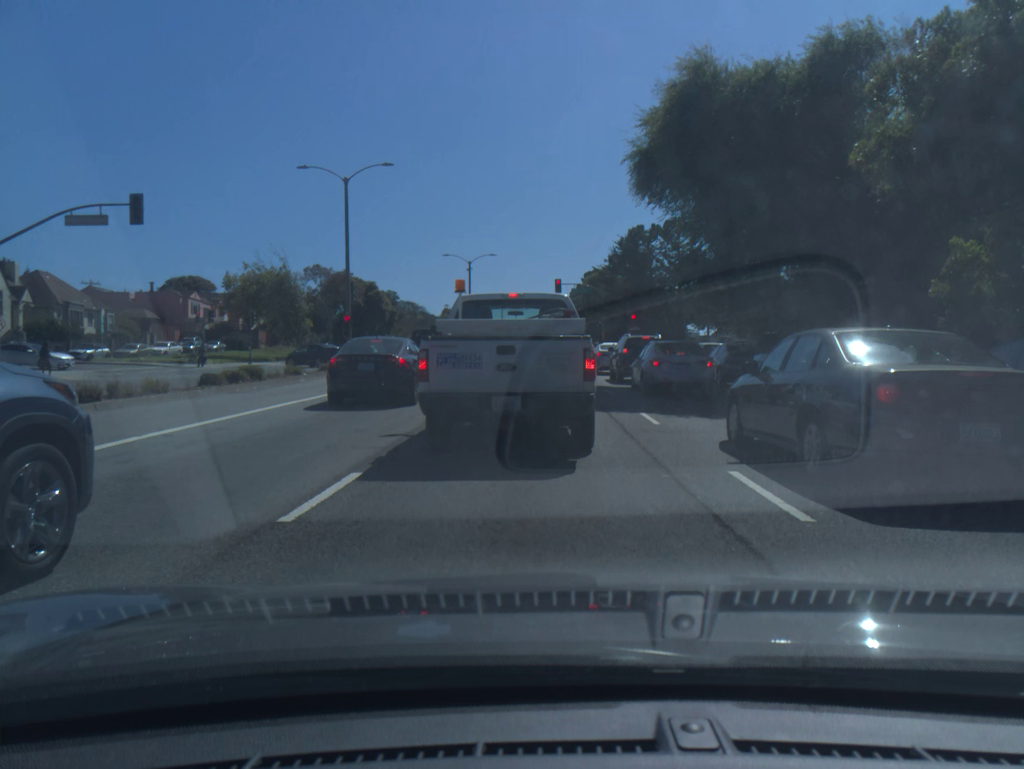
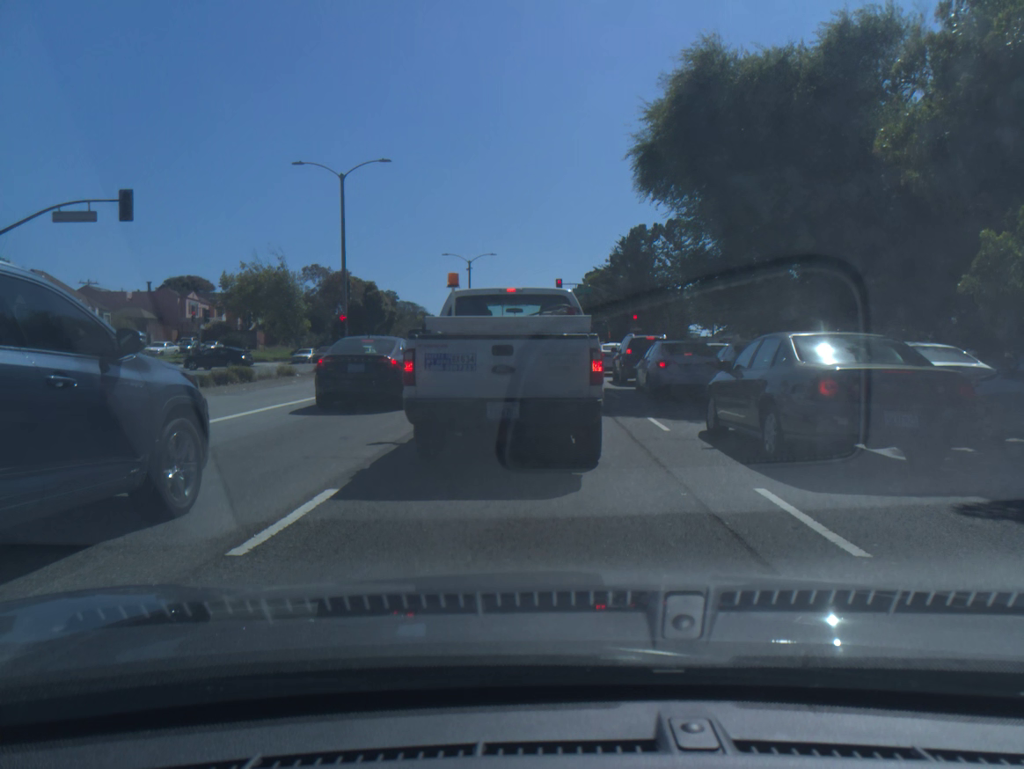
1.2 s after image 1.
(0.0, +1.0) m; 0°
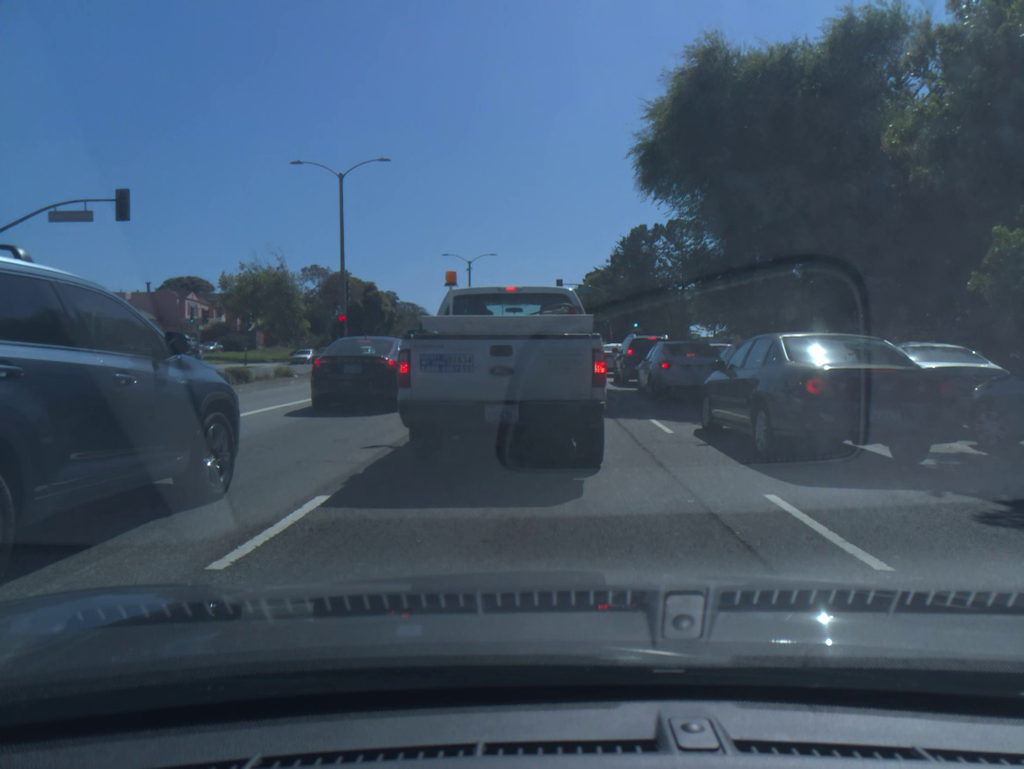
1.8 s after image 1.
(0.0, +0.3) m; 0°
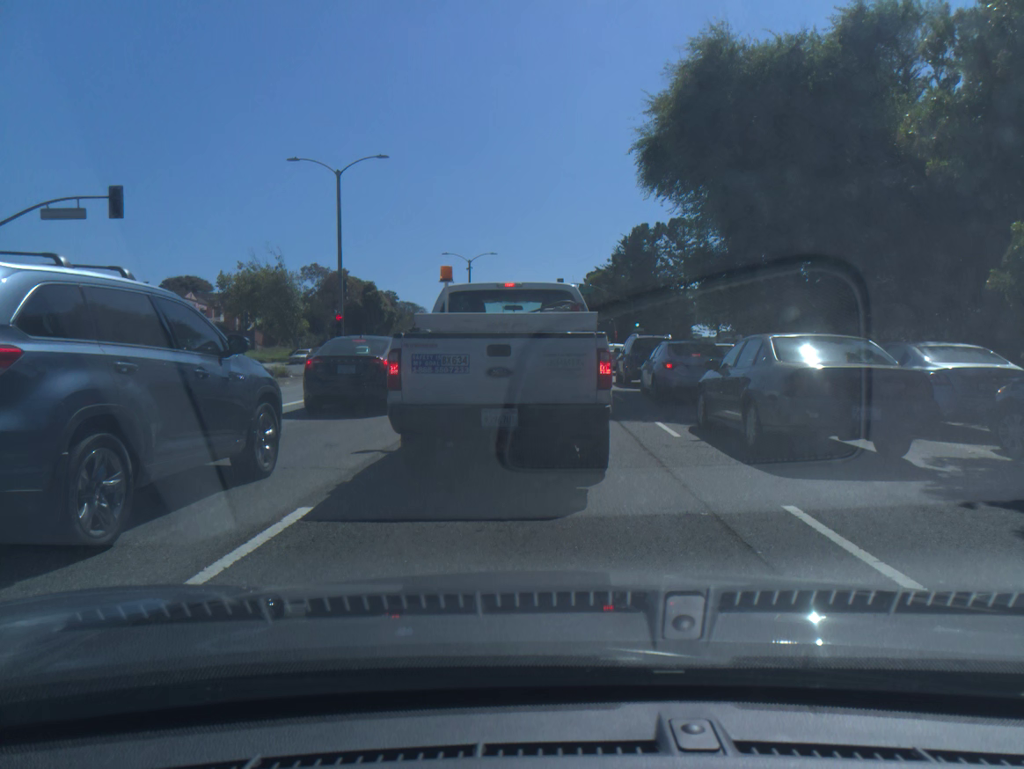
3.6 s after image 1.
(0.0, +0.5) m; 0°
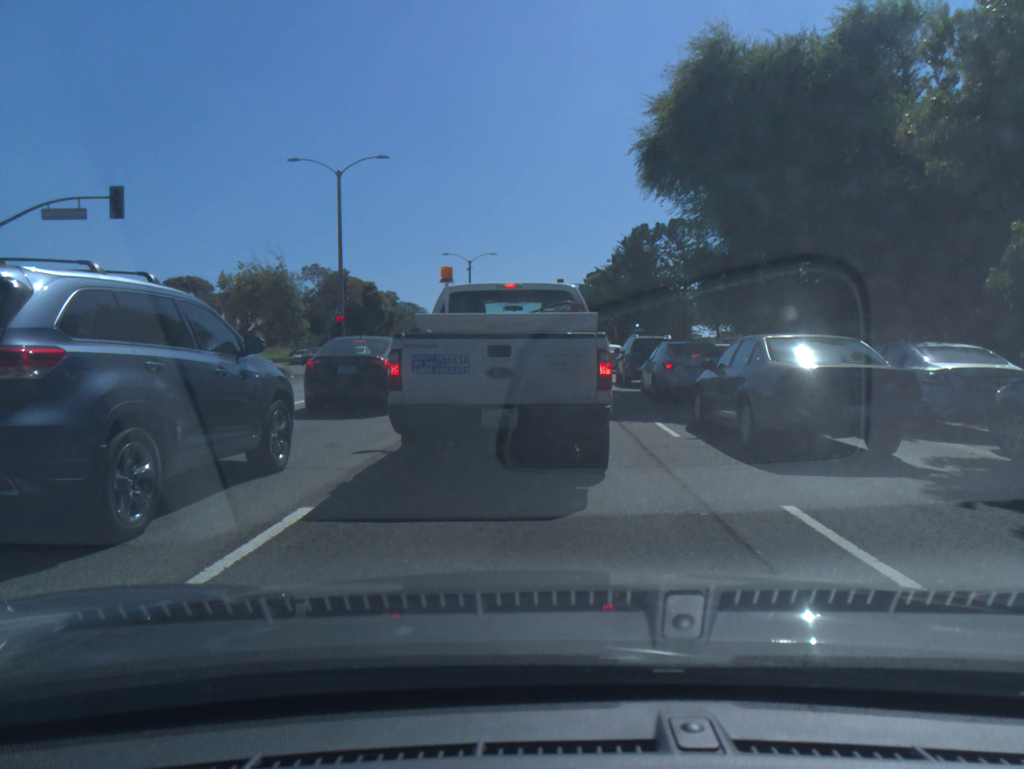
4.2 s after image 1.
(0.0, 0.0) m; 0°
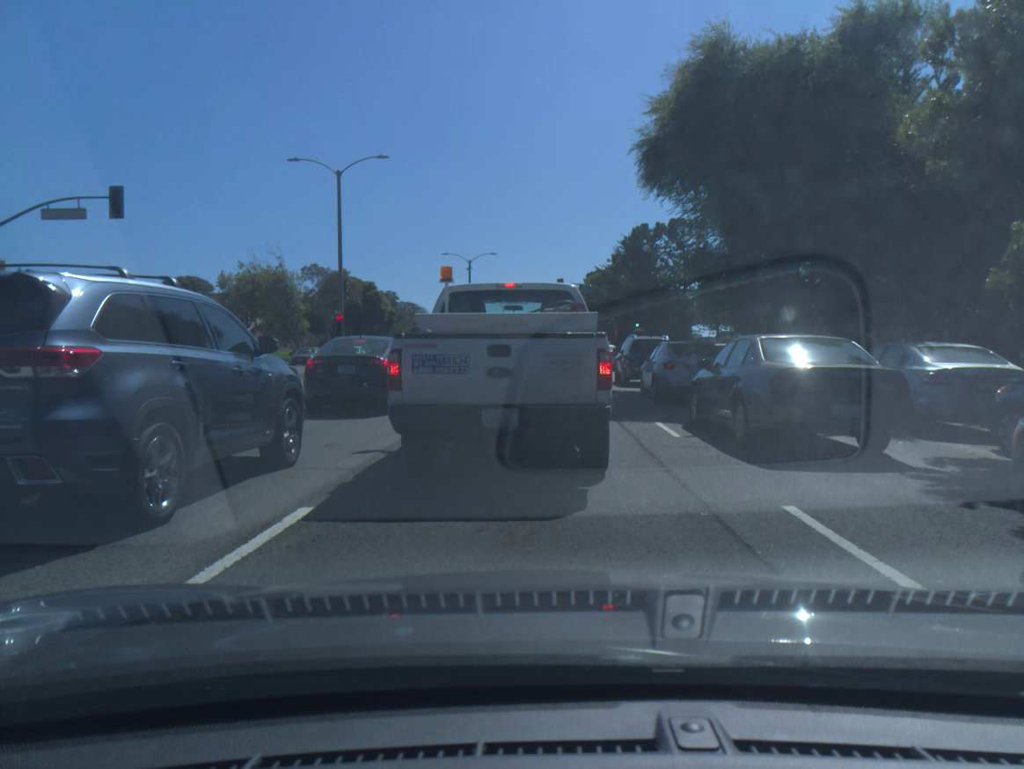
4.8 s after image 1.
(0.0, 0.0) m; 0°
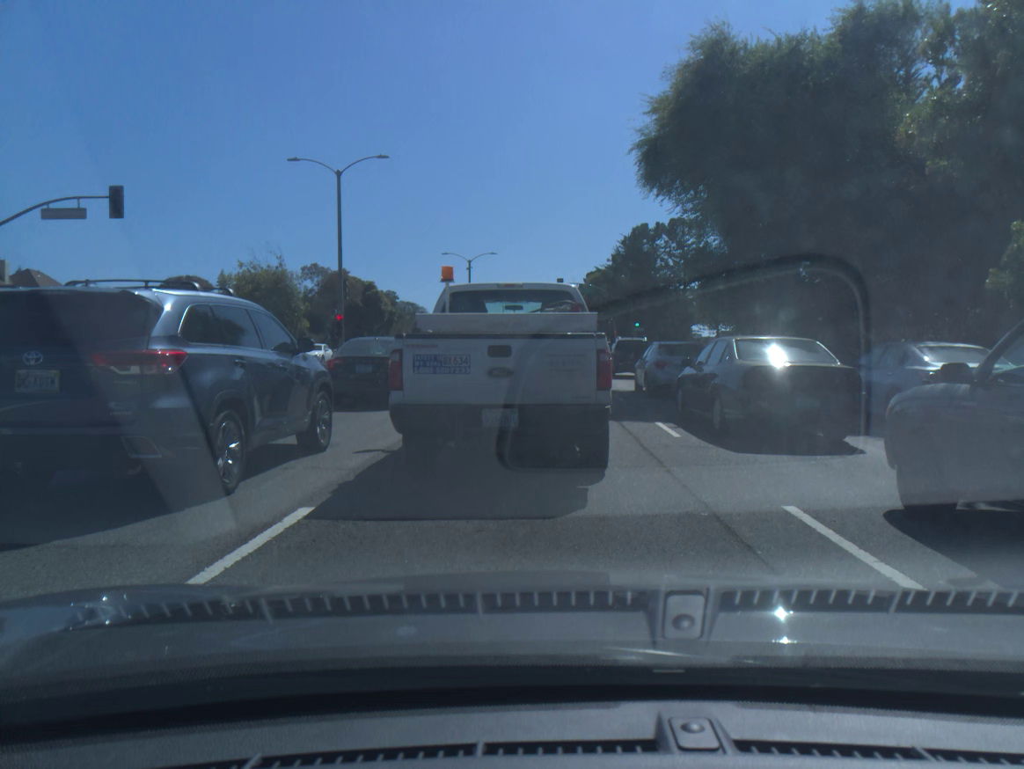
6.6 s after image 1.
(0.0, 0.0) m; 0°
